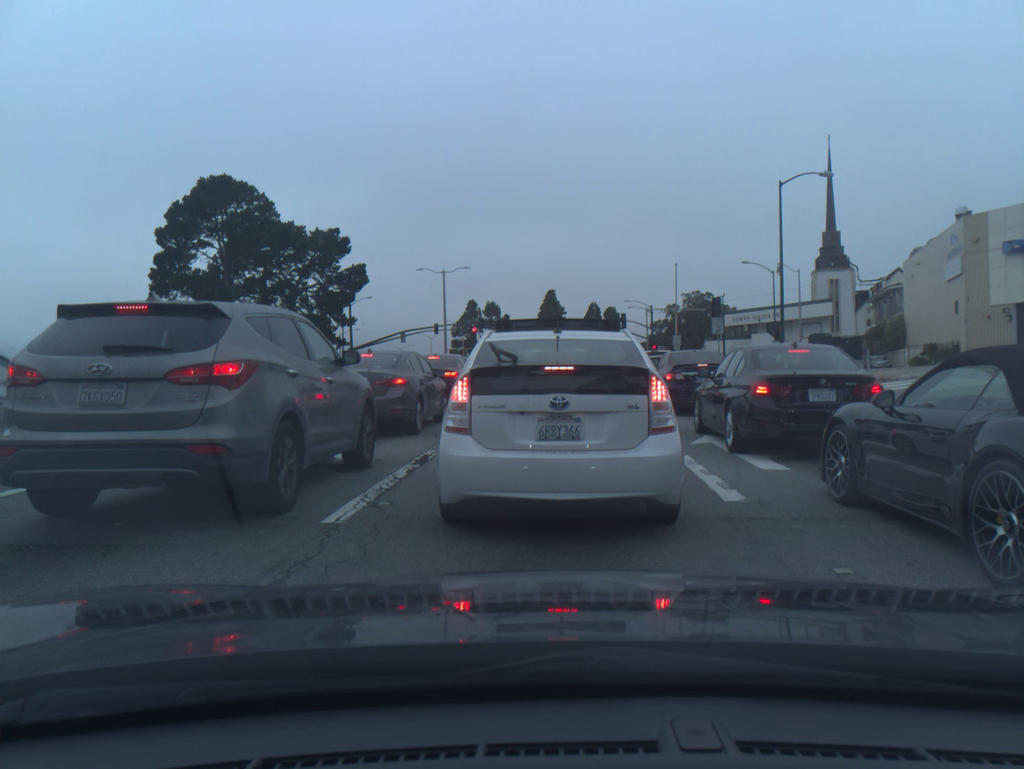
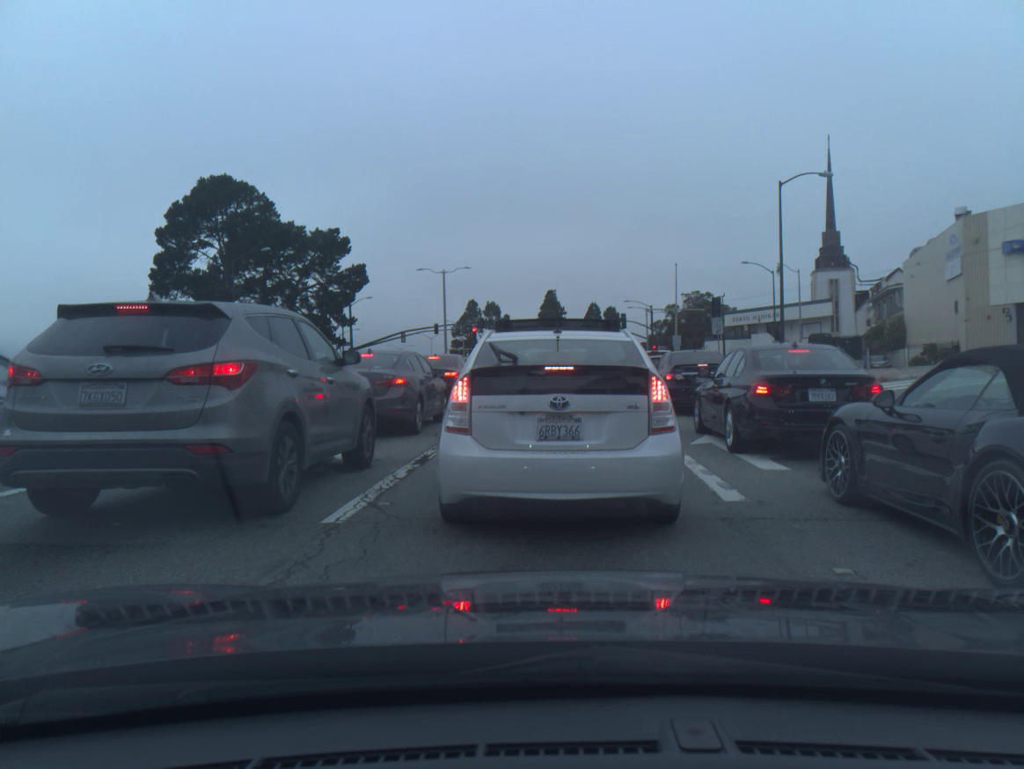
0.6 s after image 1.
(0.0, +0.1) m; 0°
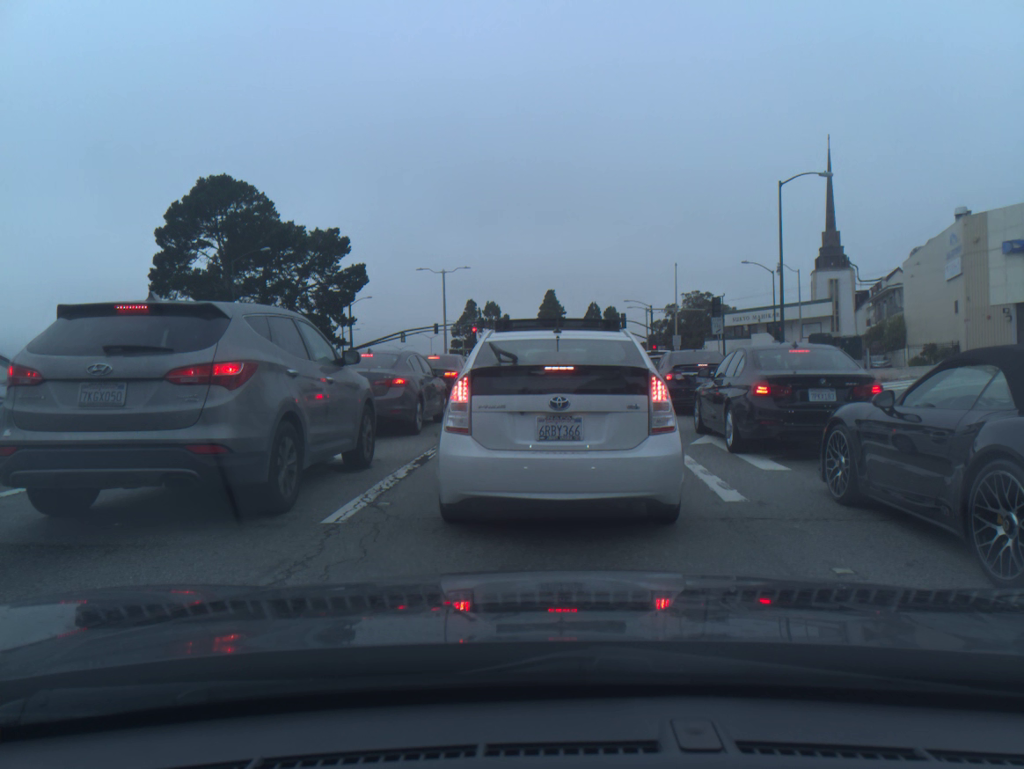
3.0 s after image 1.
(0.0, +0.2) m; 0°
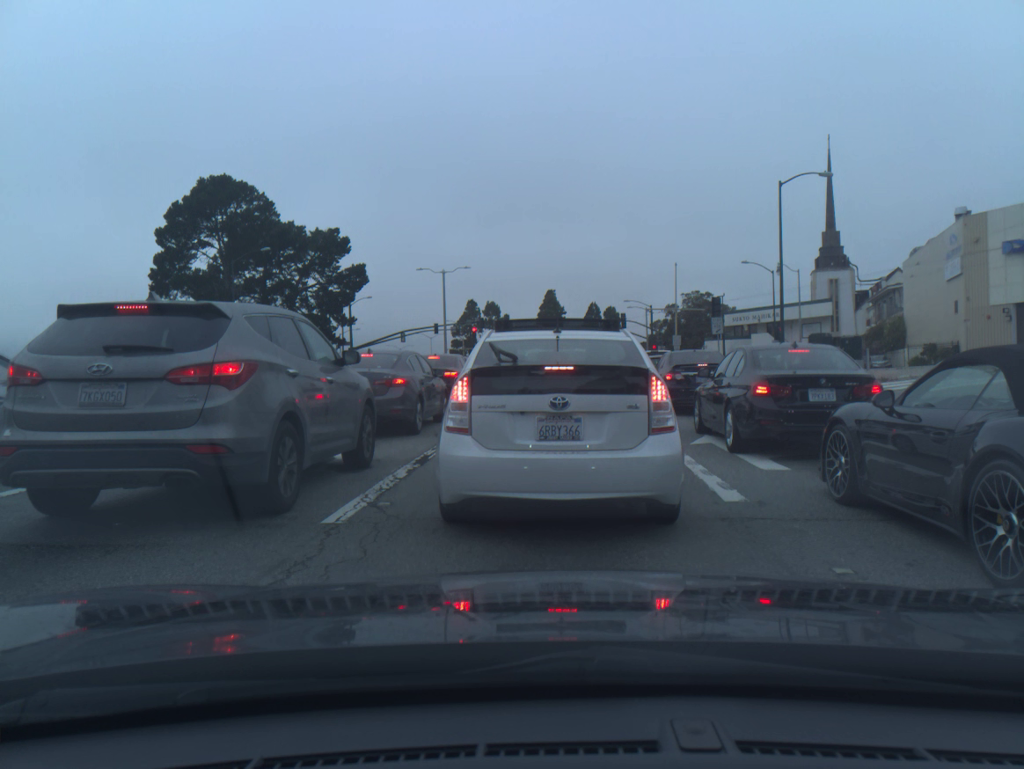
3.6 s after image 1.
(0.0, 0.0) m; 0°
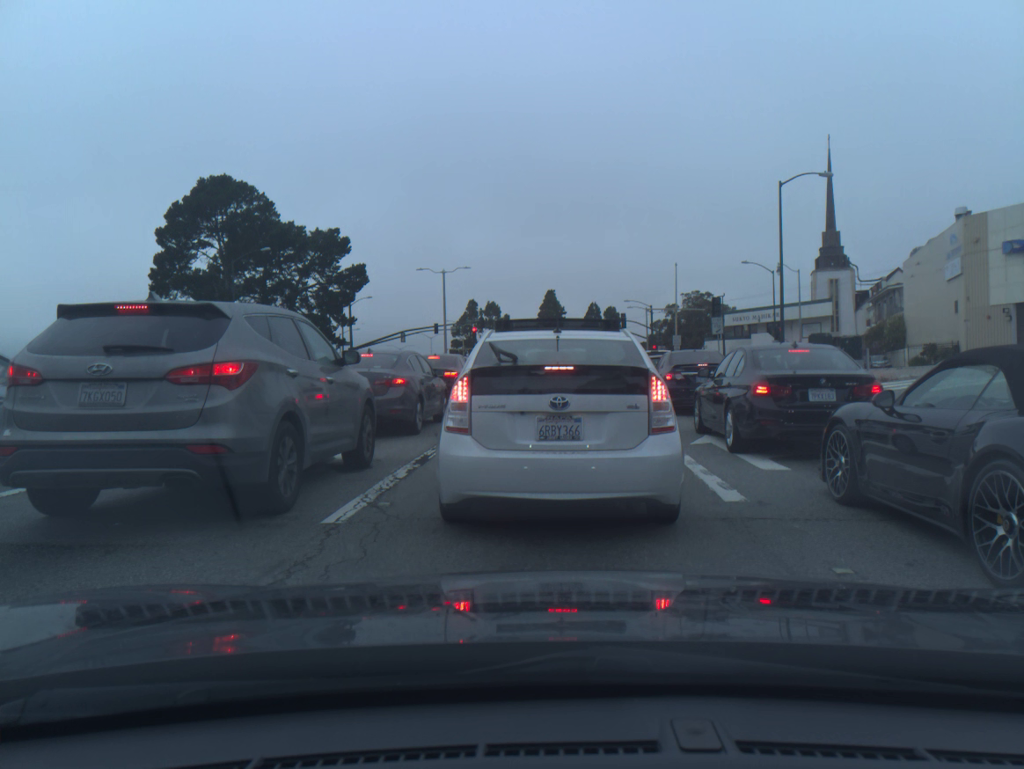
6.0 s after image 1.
(0.0, 0.0) m; 0°
